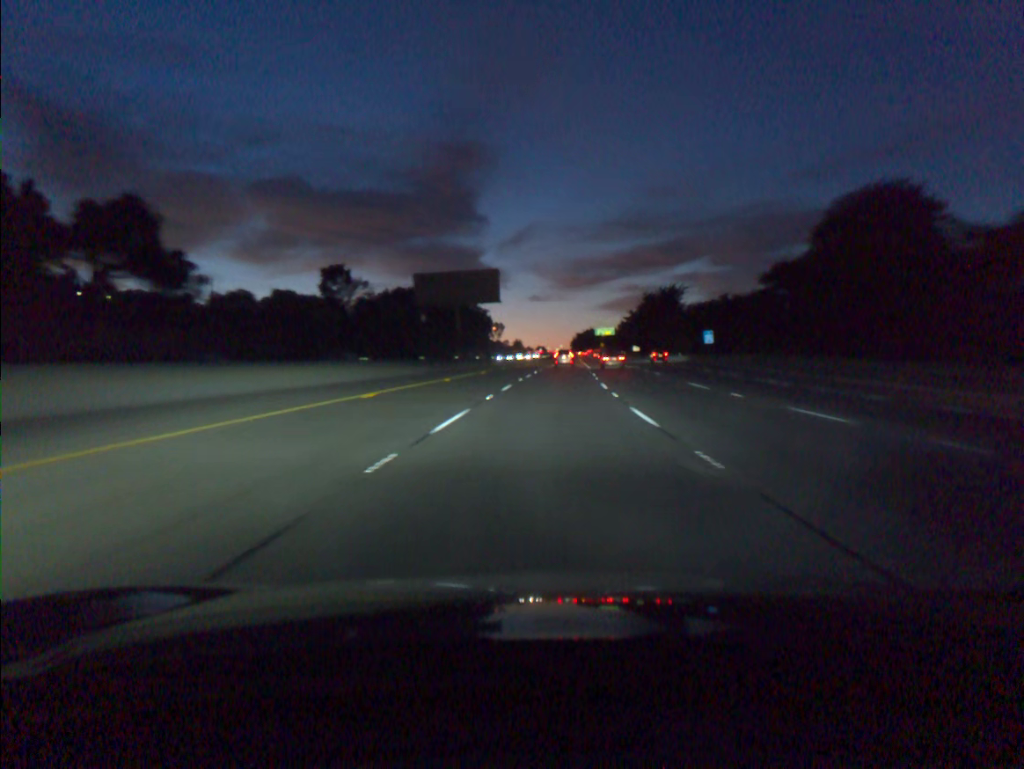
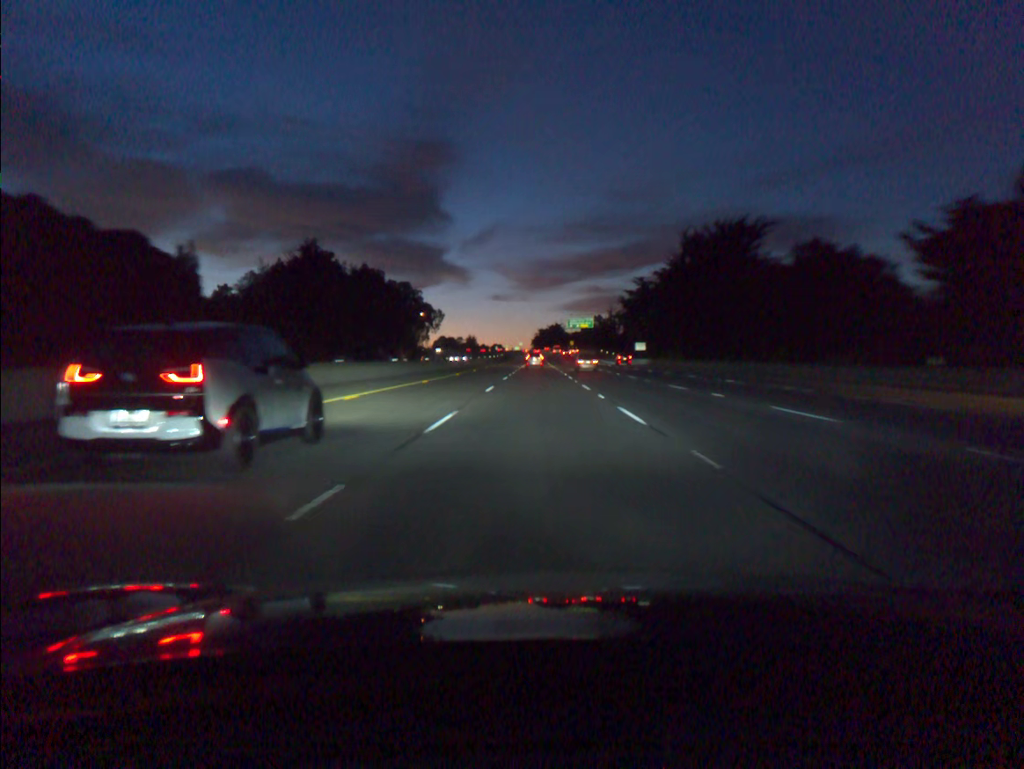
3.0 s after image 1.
(+3.0, +87.5) m; +3°
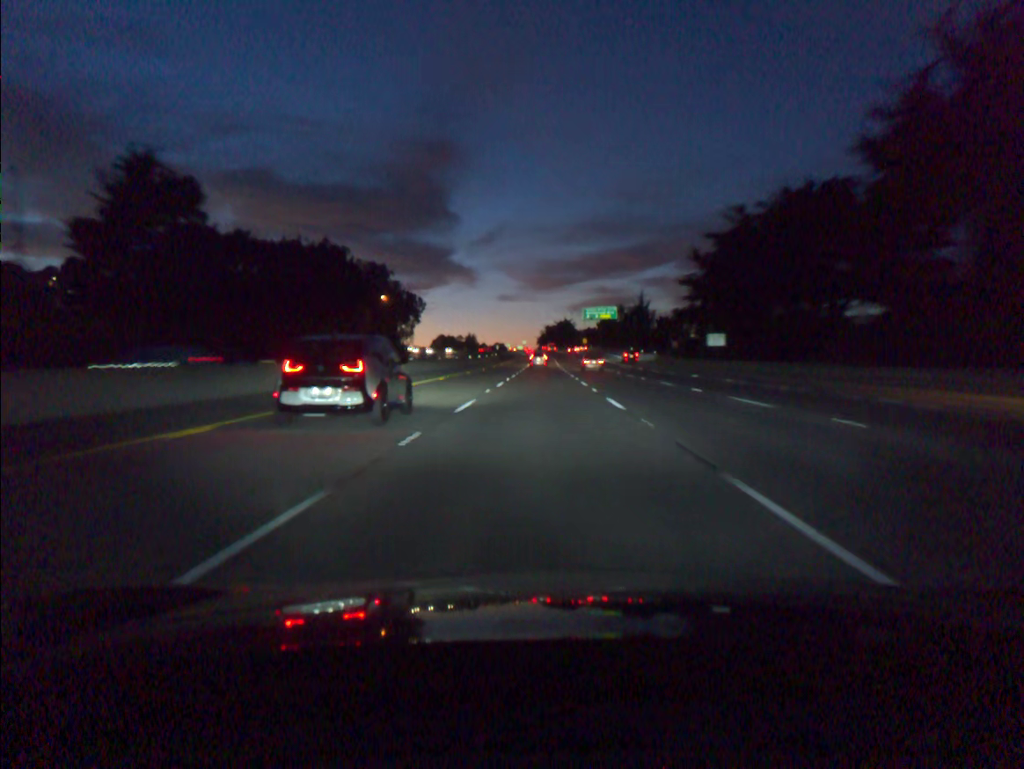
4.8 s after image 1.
(-0.2, +54.1) m; 0°
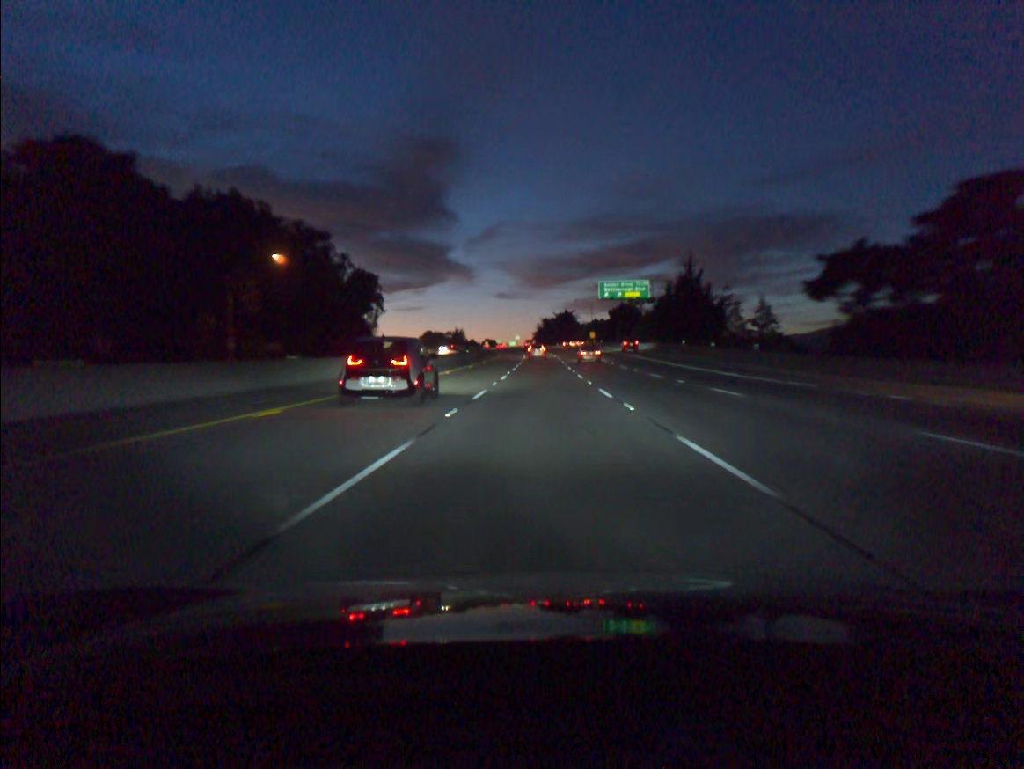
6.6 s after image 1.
(0.0, +55.1) m; 0°
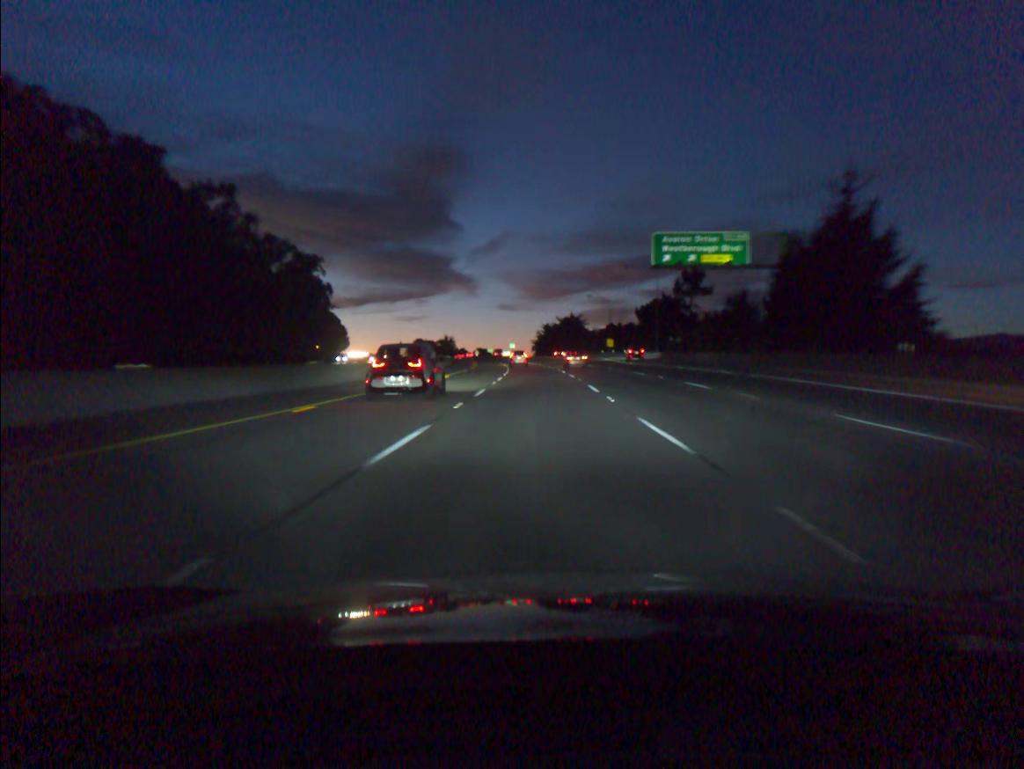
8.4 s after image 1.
(+0.1, +55.4) m; 0°
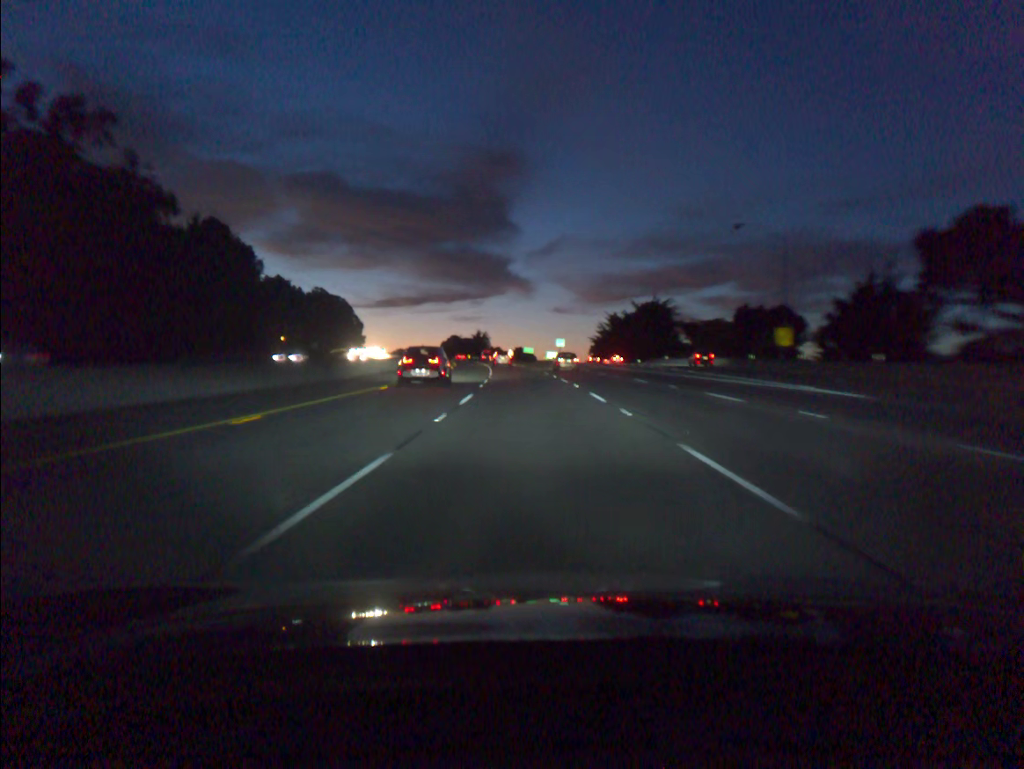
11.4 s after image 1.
(-2.4, +91.4) m; -4°
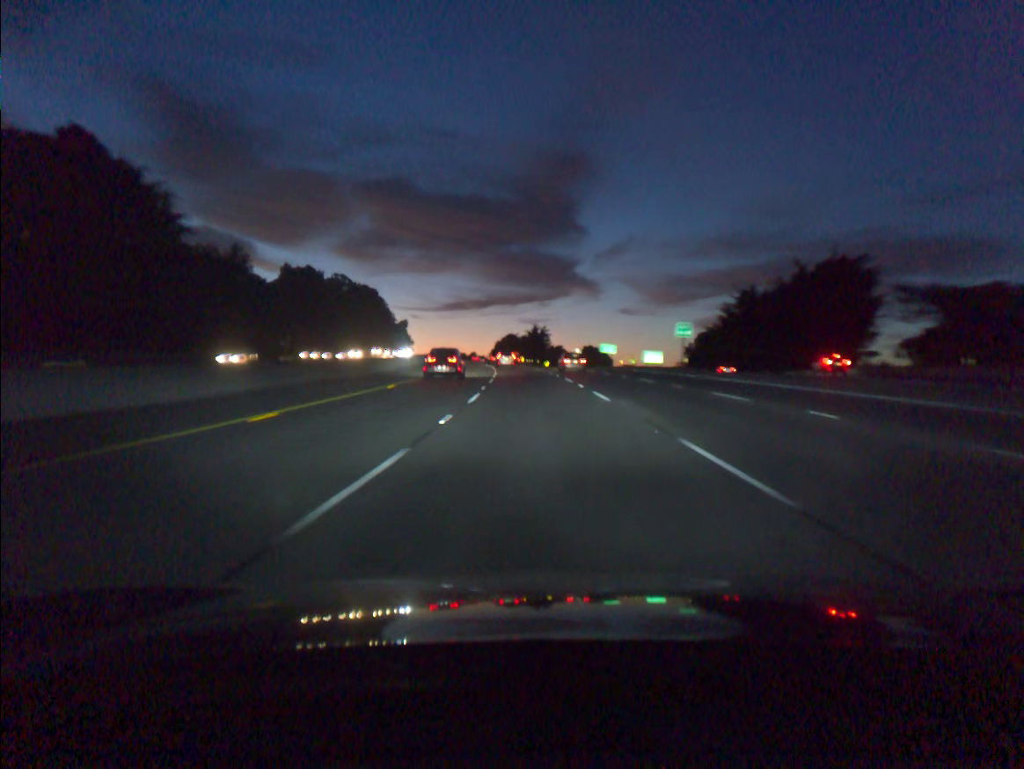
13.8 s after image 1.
(-3.0, +72.5) m; -5°
